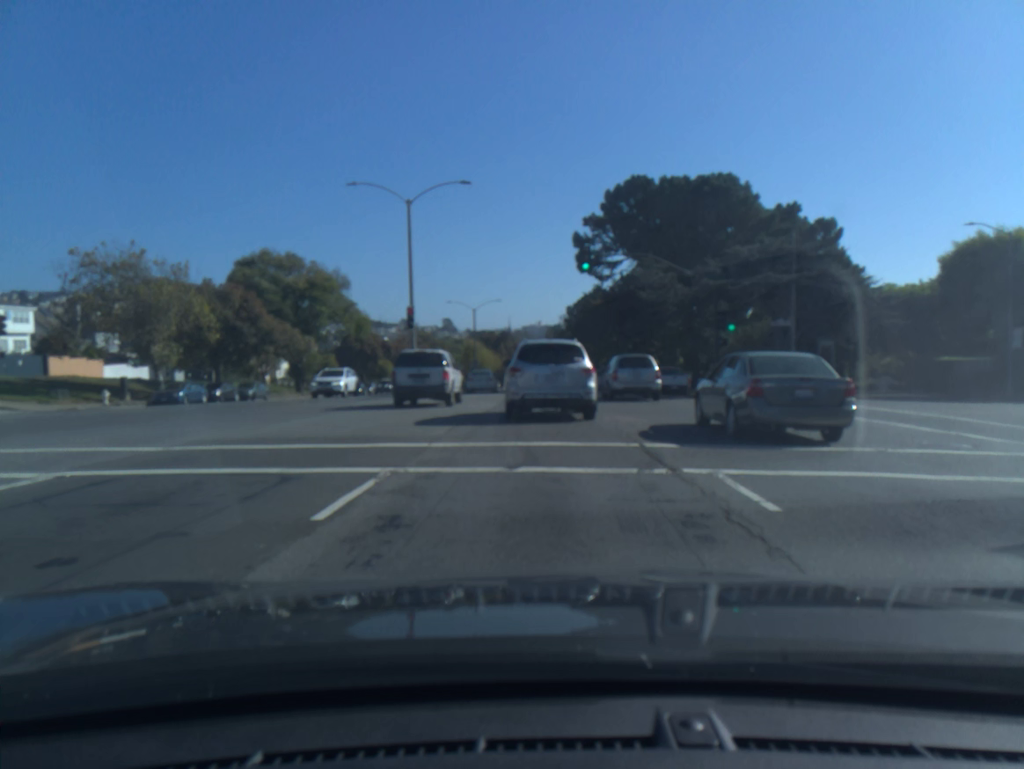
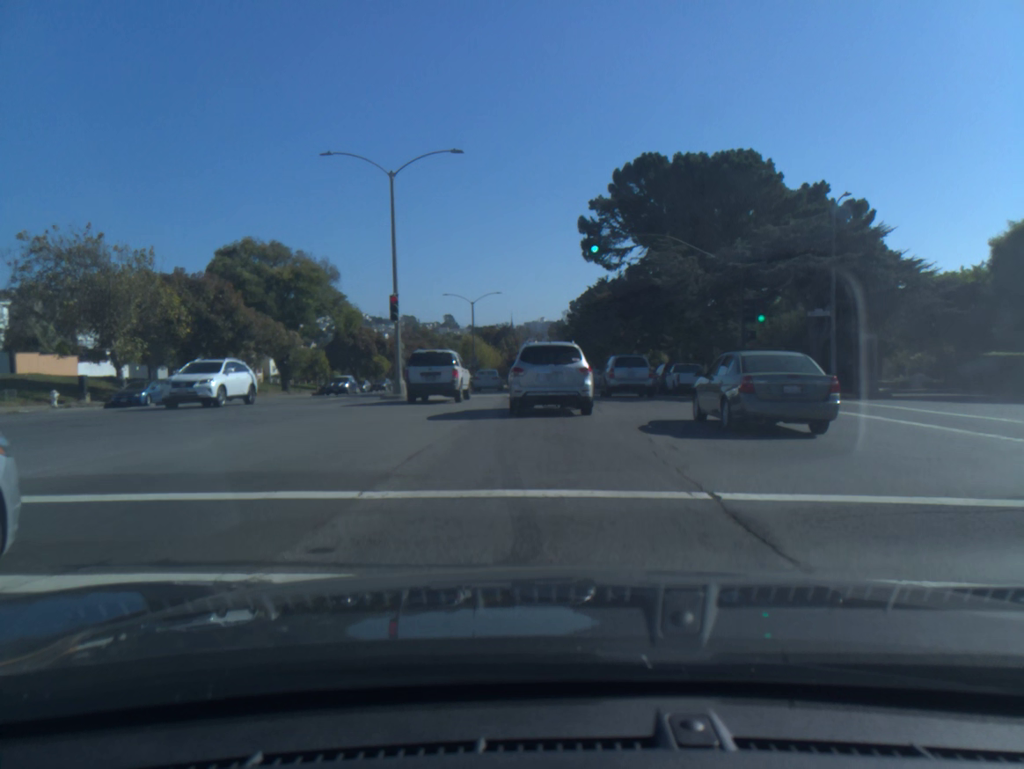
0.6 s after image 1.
(0.0, +4.5) m; 0°
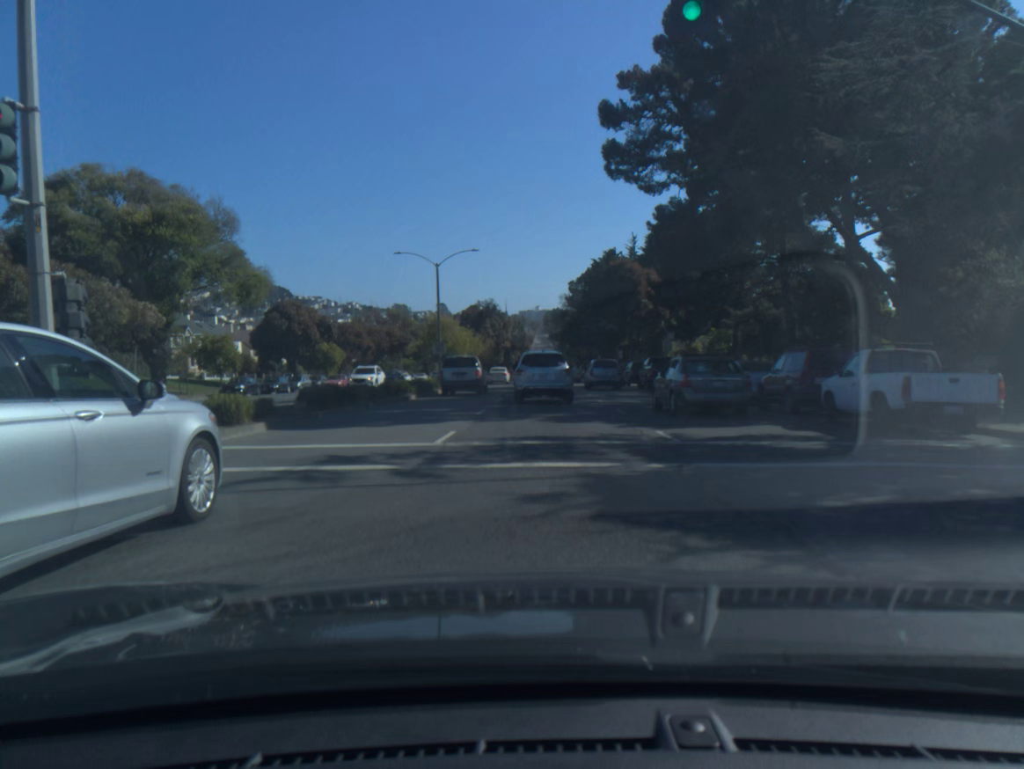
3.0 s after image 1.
(0.0, +22.7) m; 0°
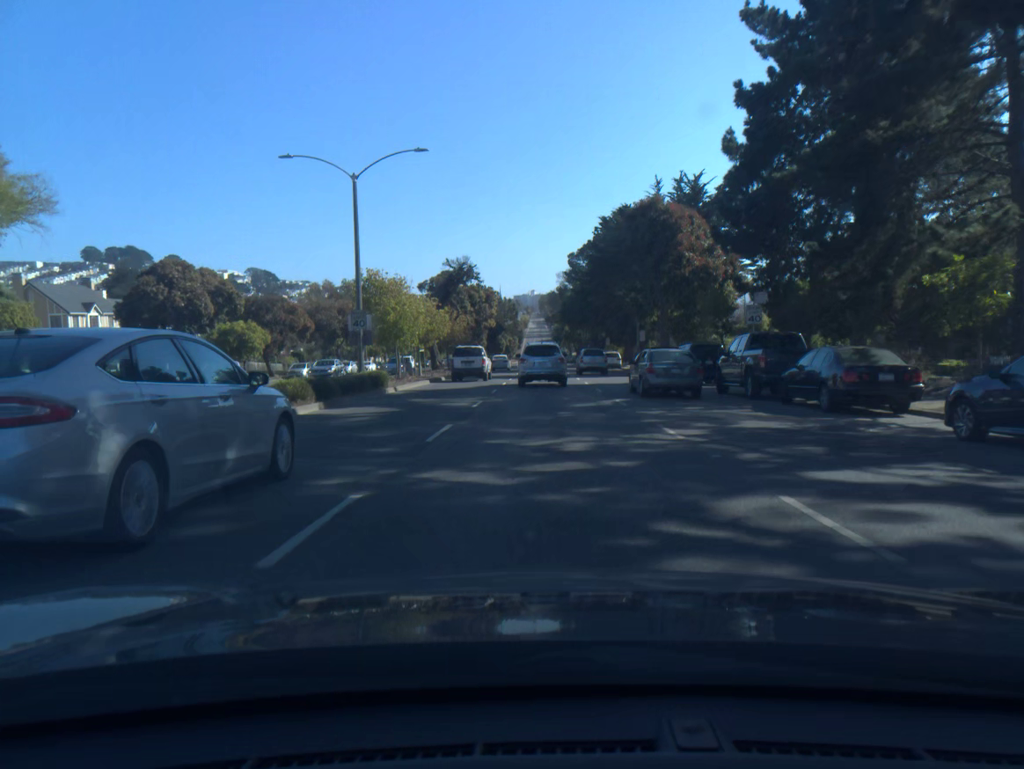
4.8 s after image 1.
(0.0, +22.2) m; 0°
